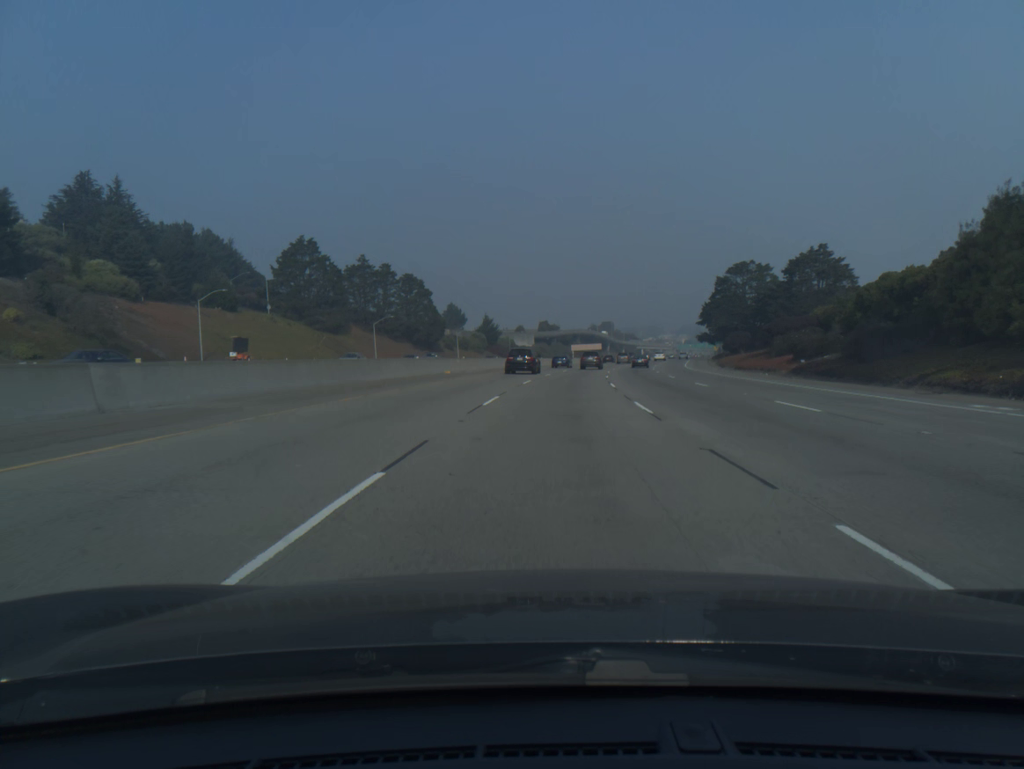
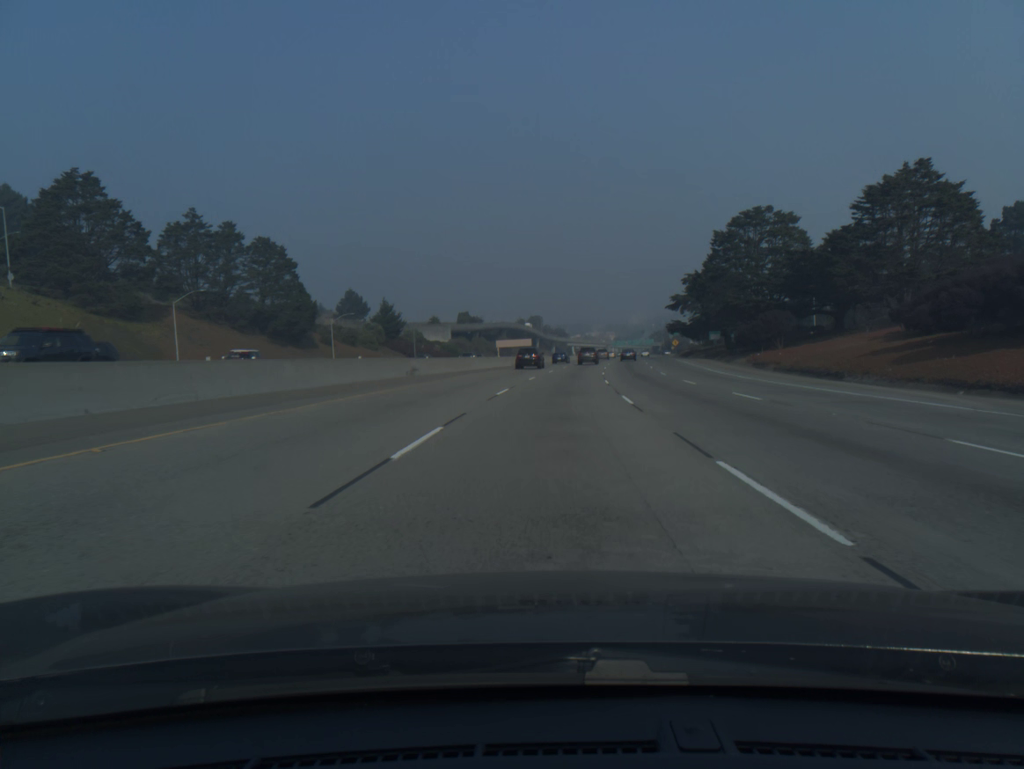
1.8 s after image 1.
(+2.5, +53.6) m; +5°
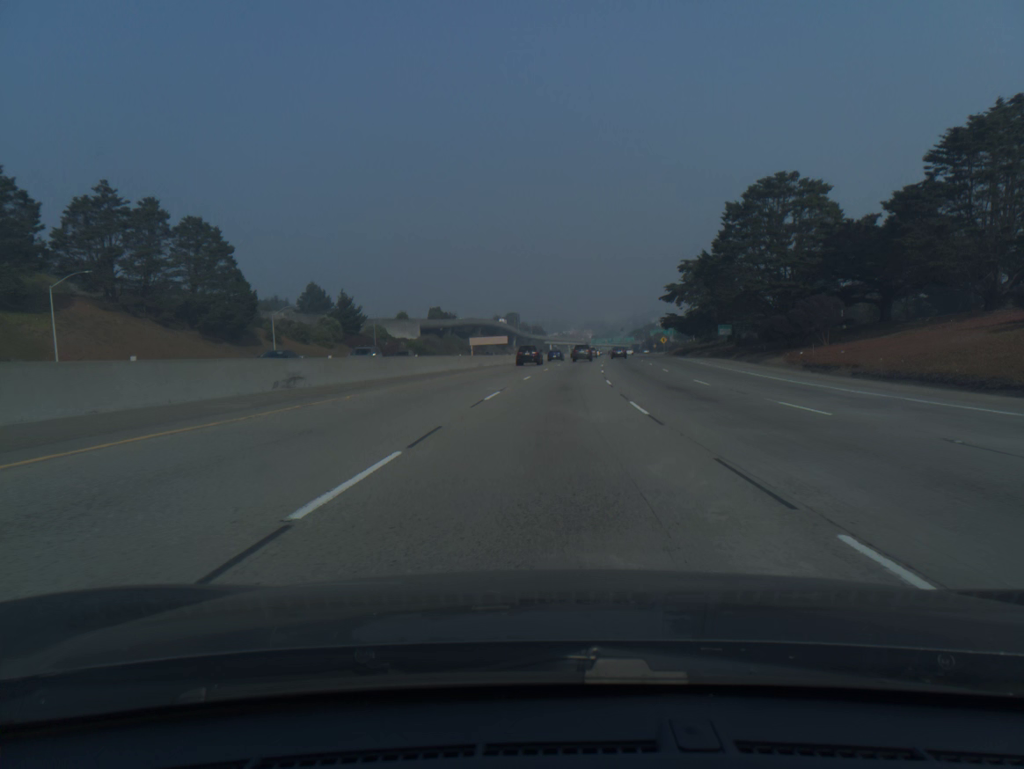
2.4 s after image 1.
(+0.3, +17.9) m; +2°
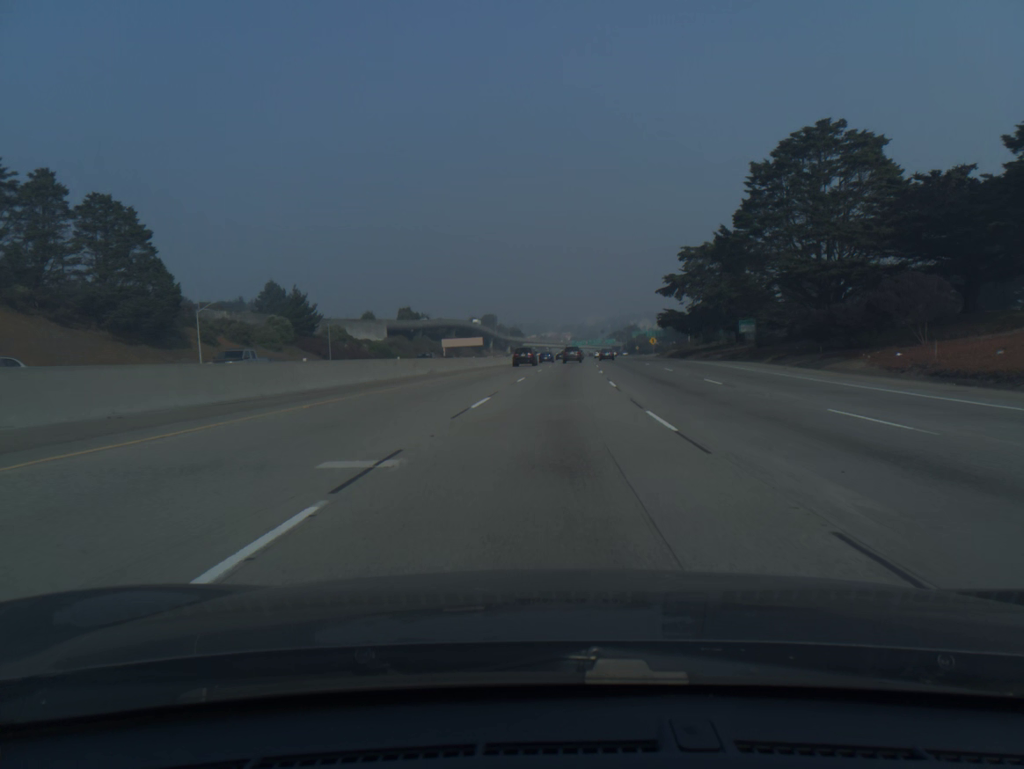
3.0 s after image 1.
(+0.2, +17.9) m; +2°
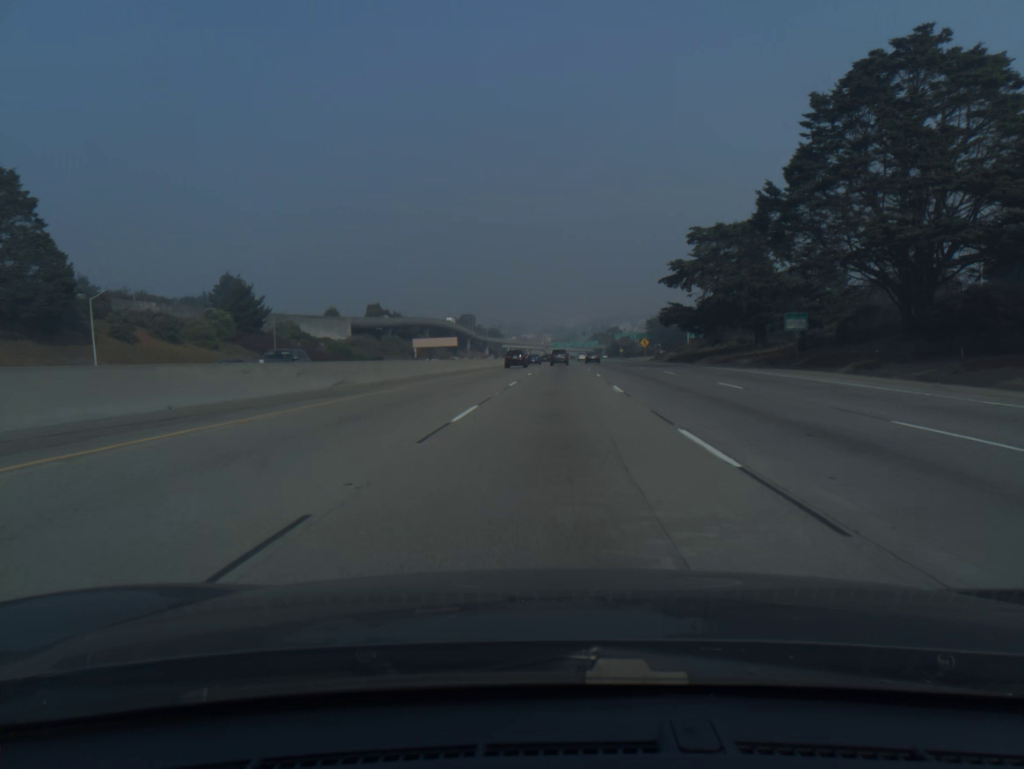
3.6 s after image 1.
(+0.2, +18.0) m; +1°
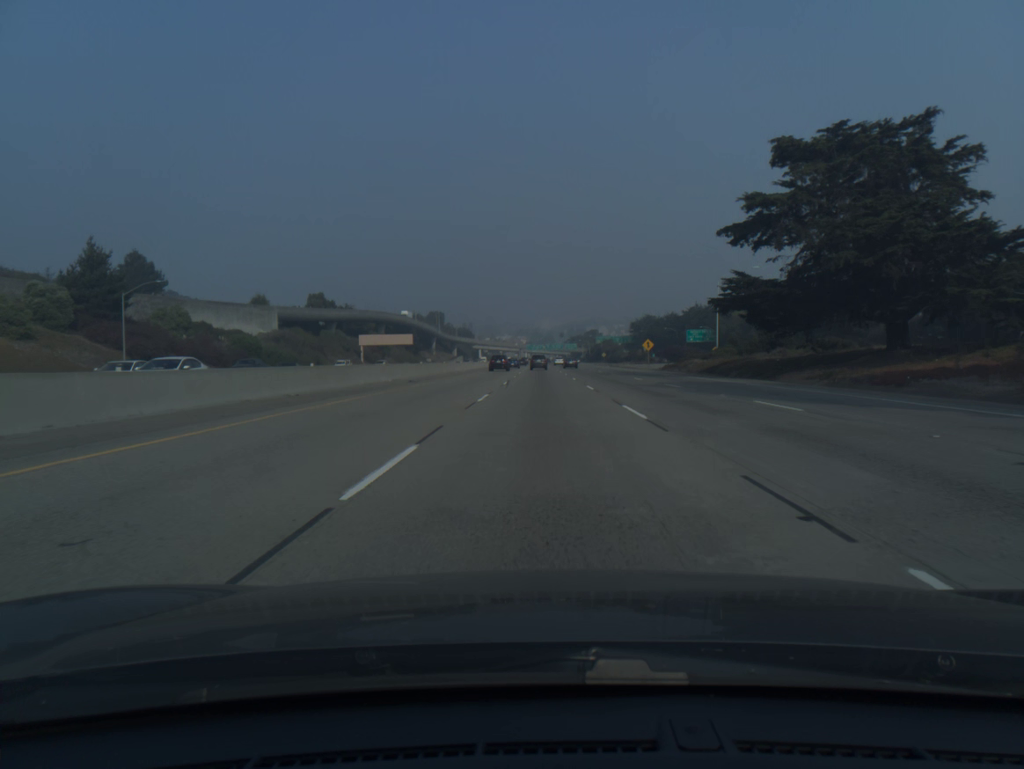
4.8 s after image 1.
(+0.7, +36.0) m; +2°
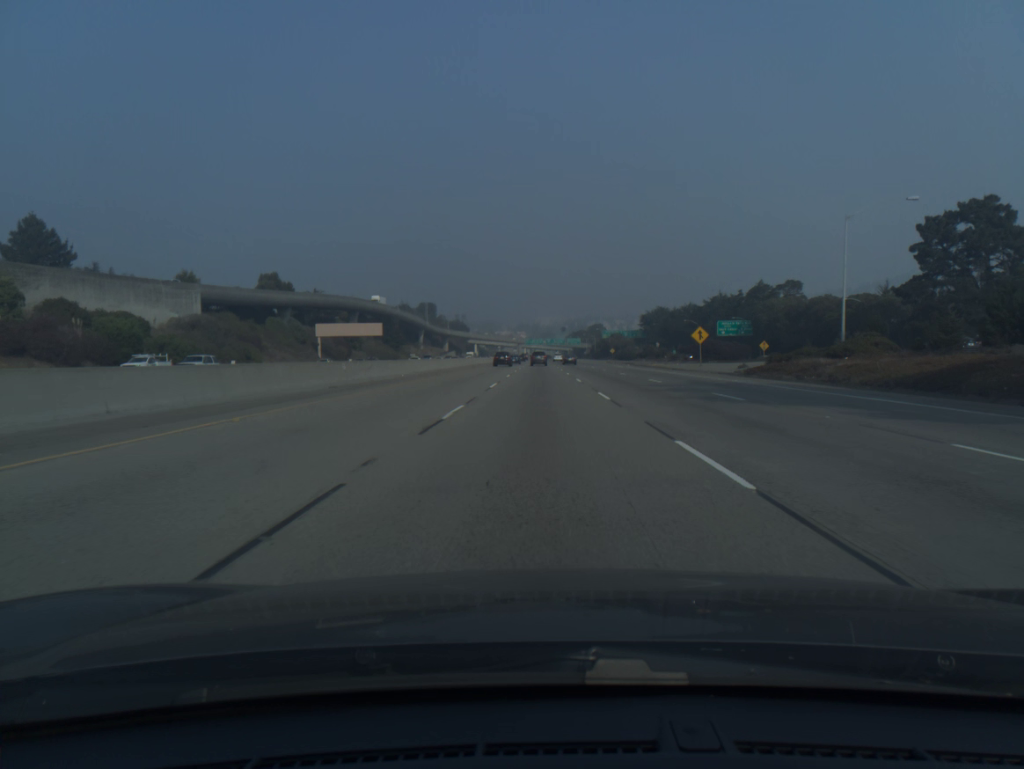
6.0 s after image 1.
(+0.1, +36.5) m; 0°
